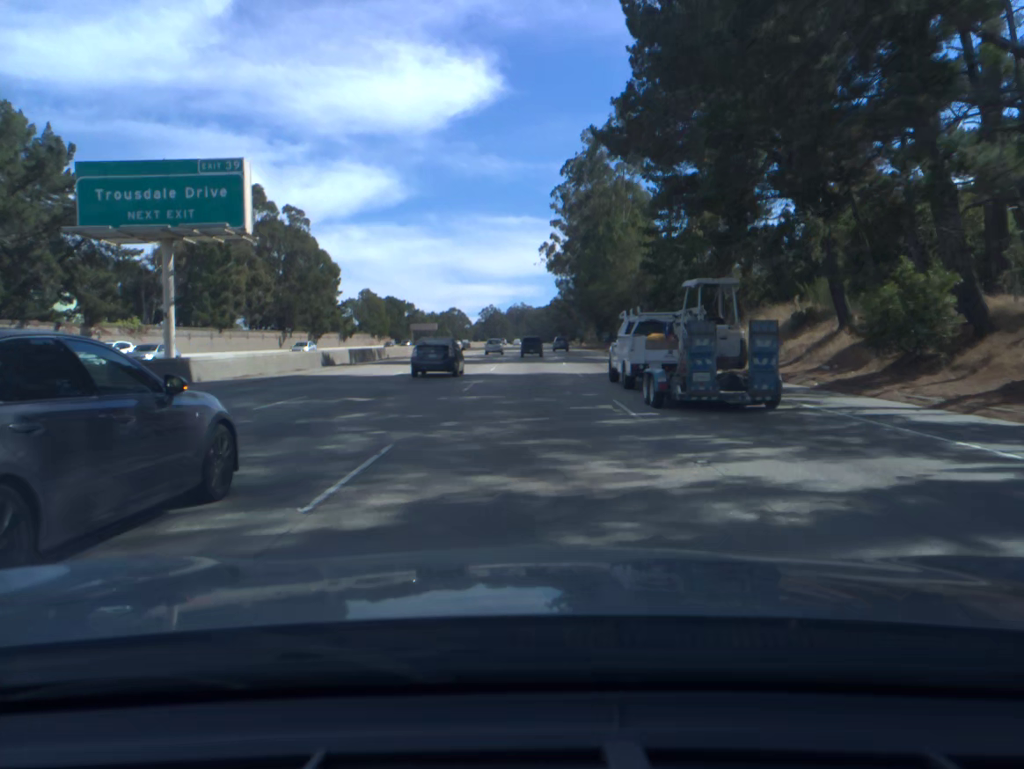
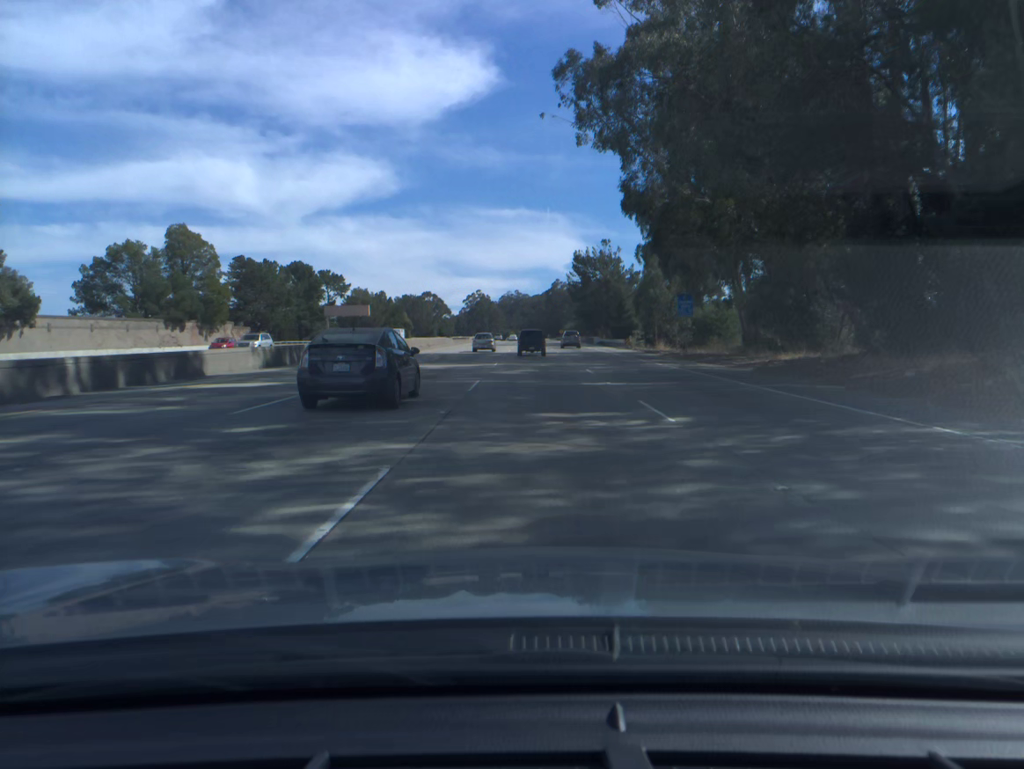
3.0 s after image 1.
(+0.1, +104.1) m; 0°
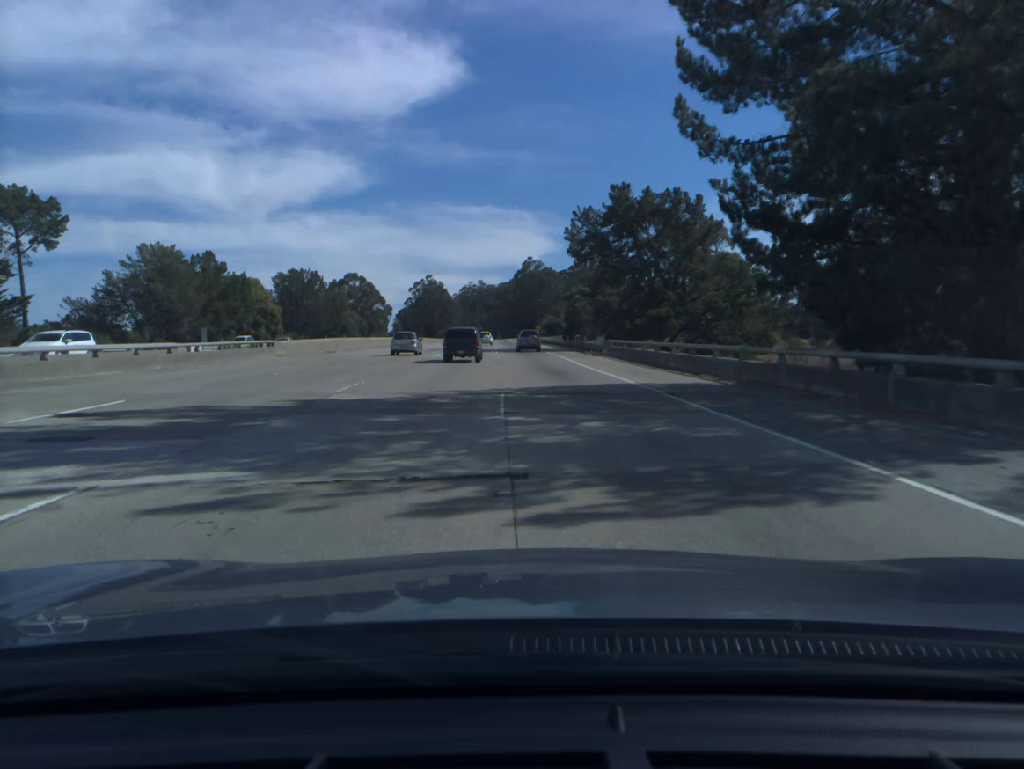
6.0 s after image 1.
(+2.2, +103.3) m; +2°
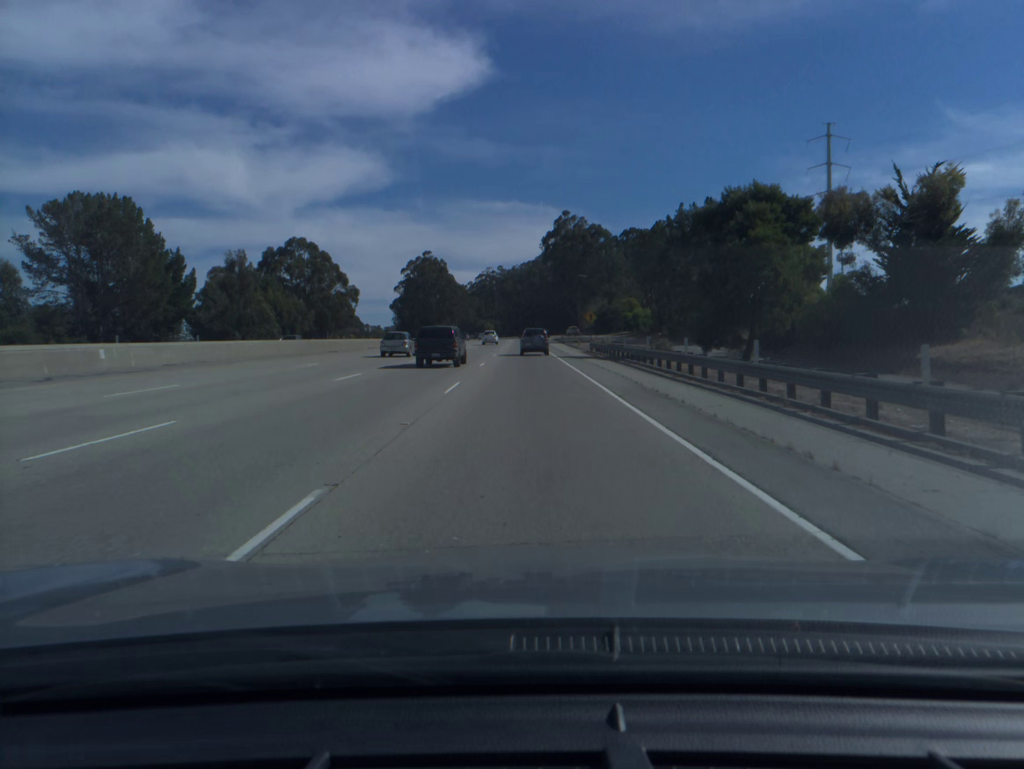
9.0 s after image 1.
(-2.0, +97.1) m; -2°
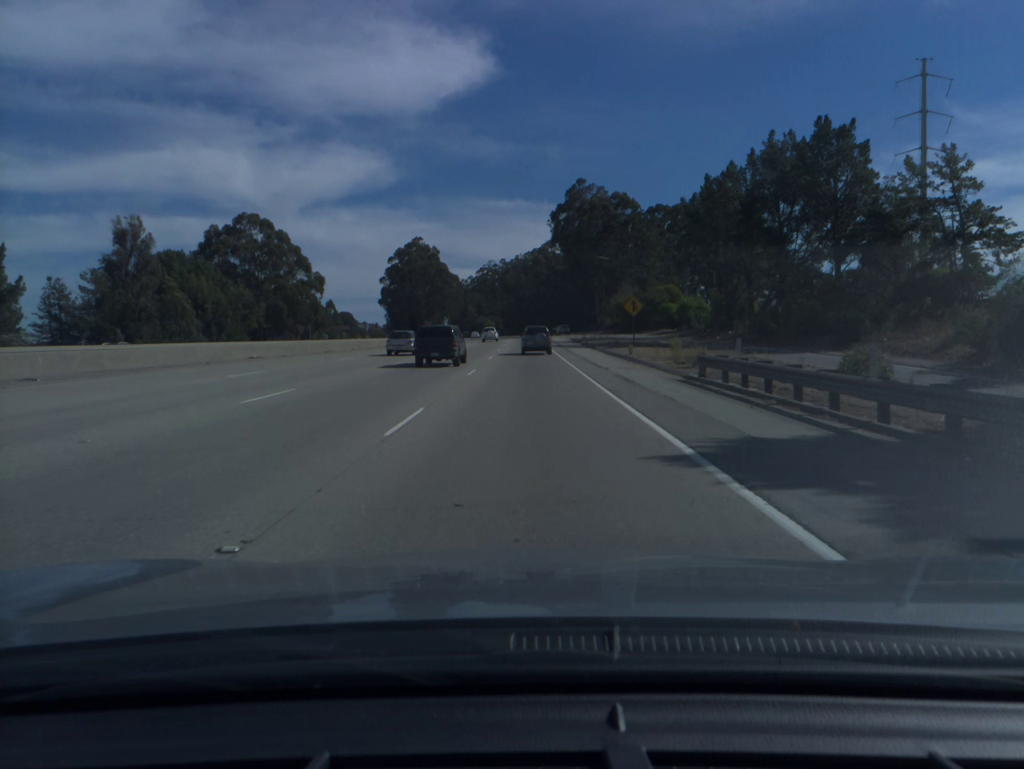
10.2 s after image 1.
(-0.1, +36.8) m; 0°
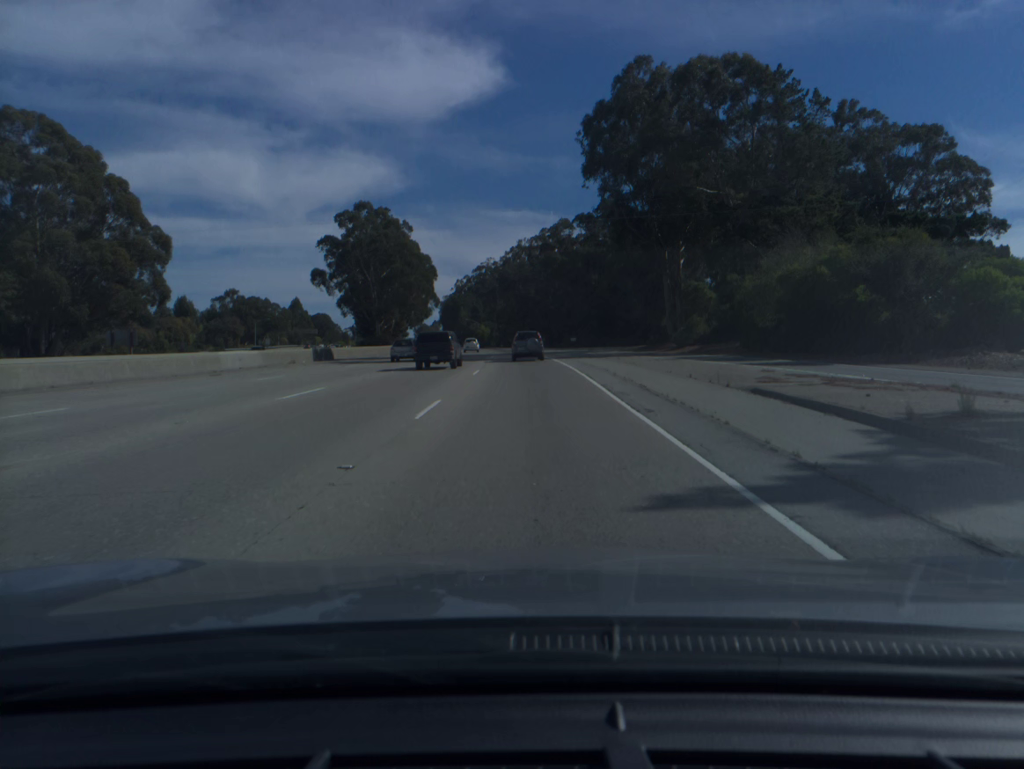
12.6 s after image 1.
(-0.2, +70.5) m; 0°
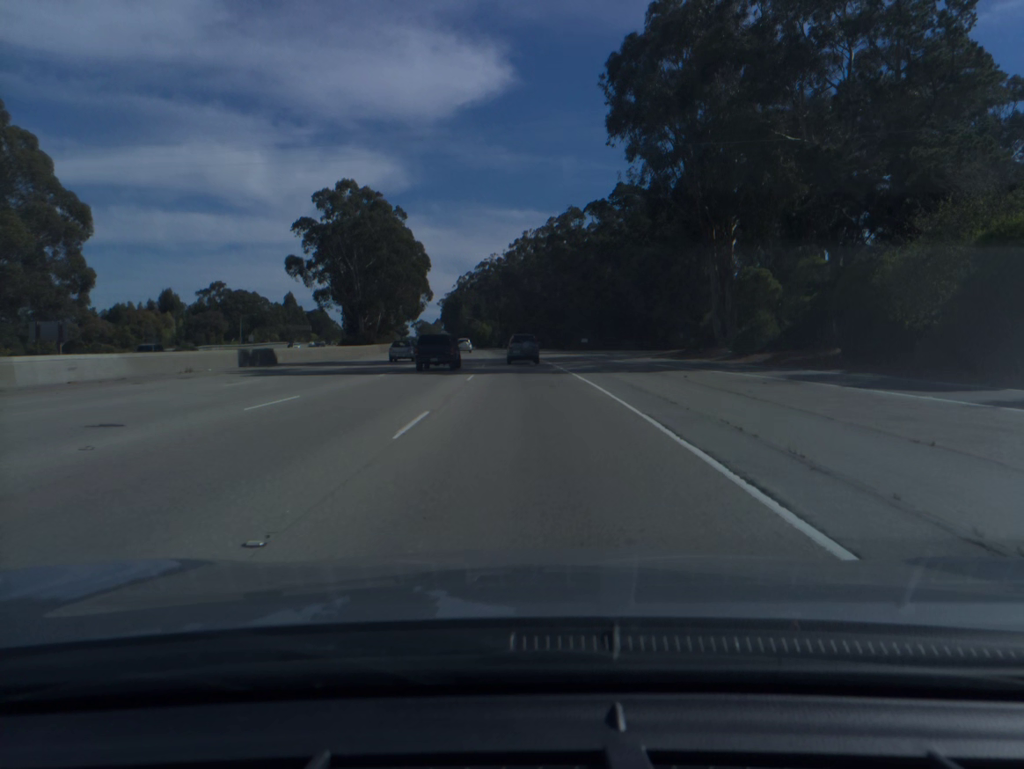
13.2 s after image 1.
(0.0, +17.2) m; 0°
